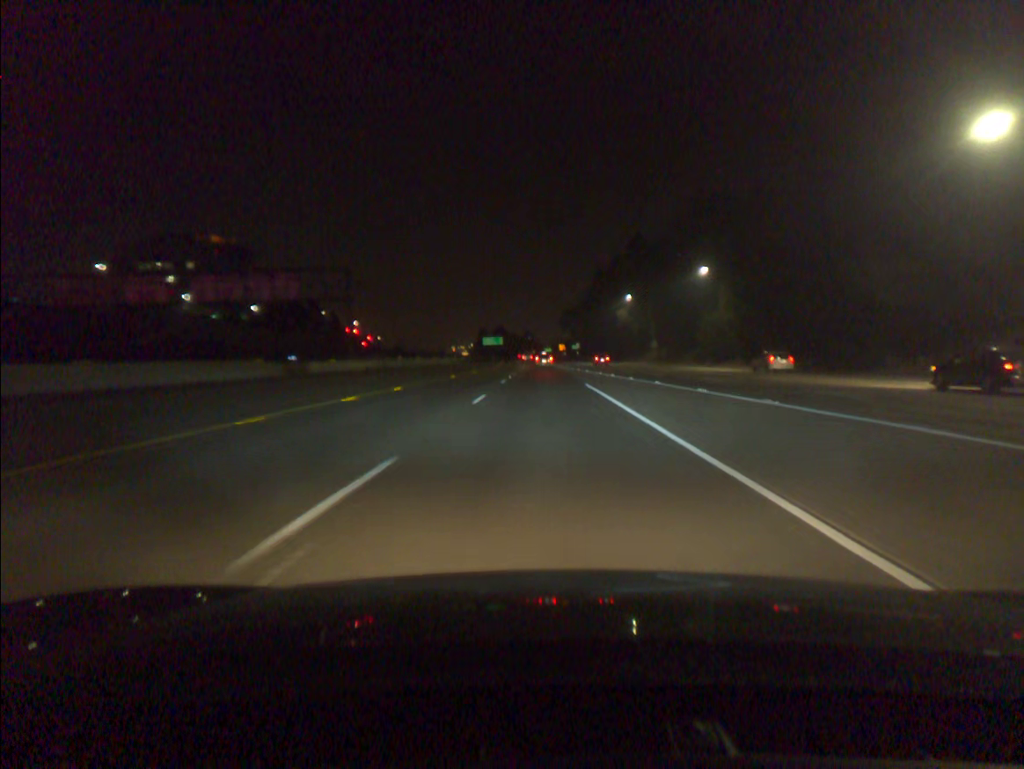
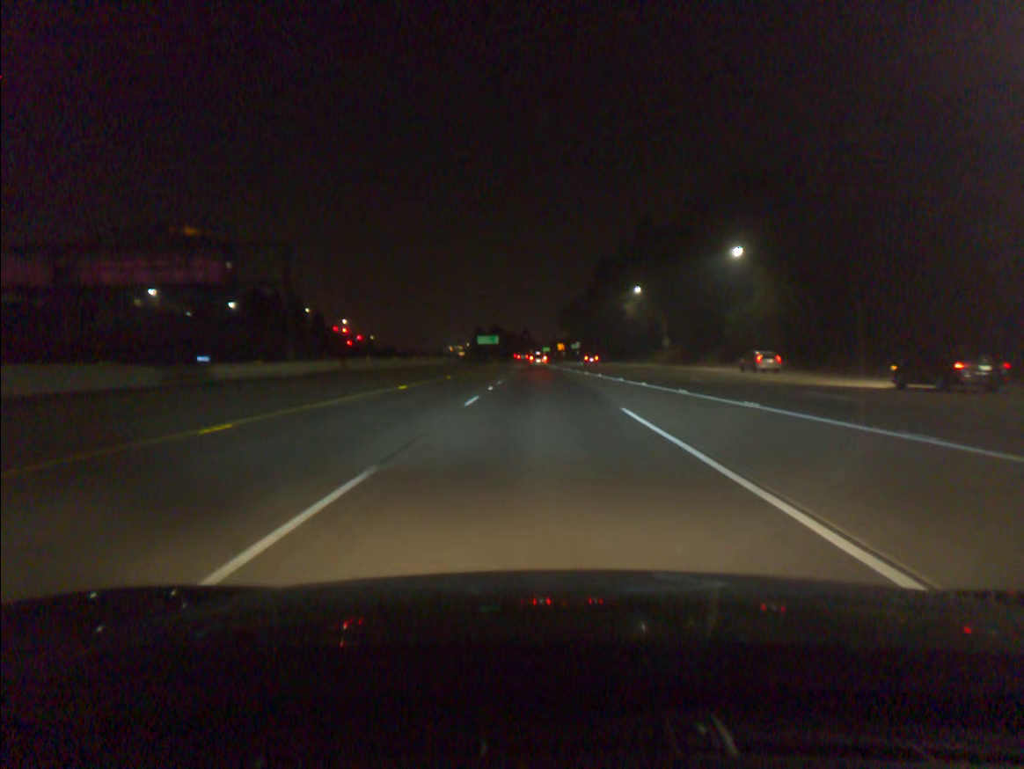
(0.0, +15.6) m; 0°
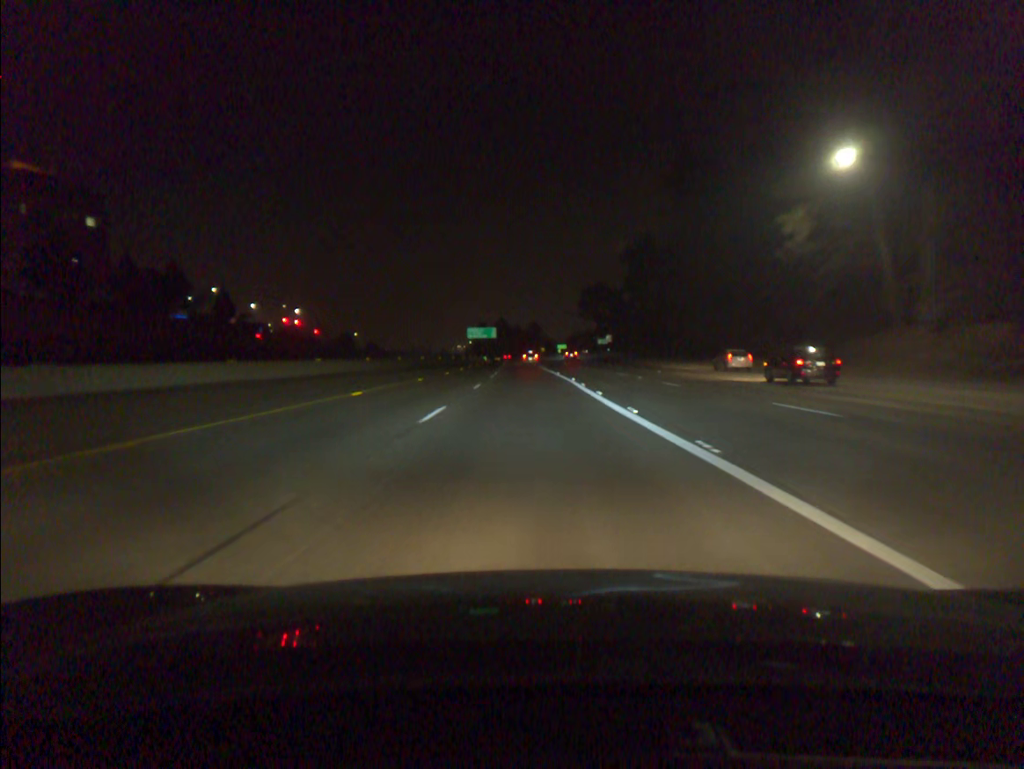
(-0.4, +78.1) m; -1°
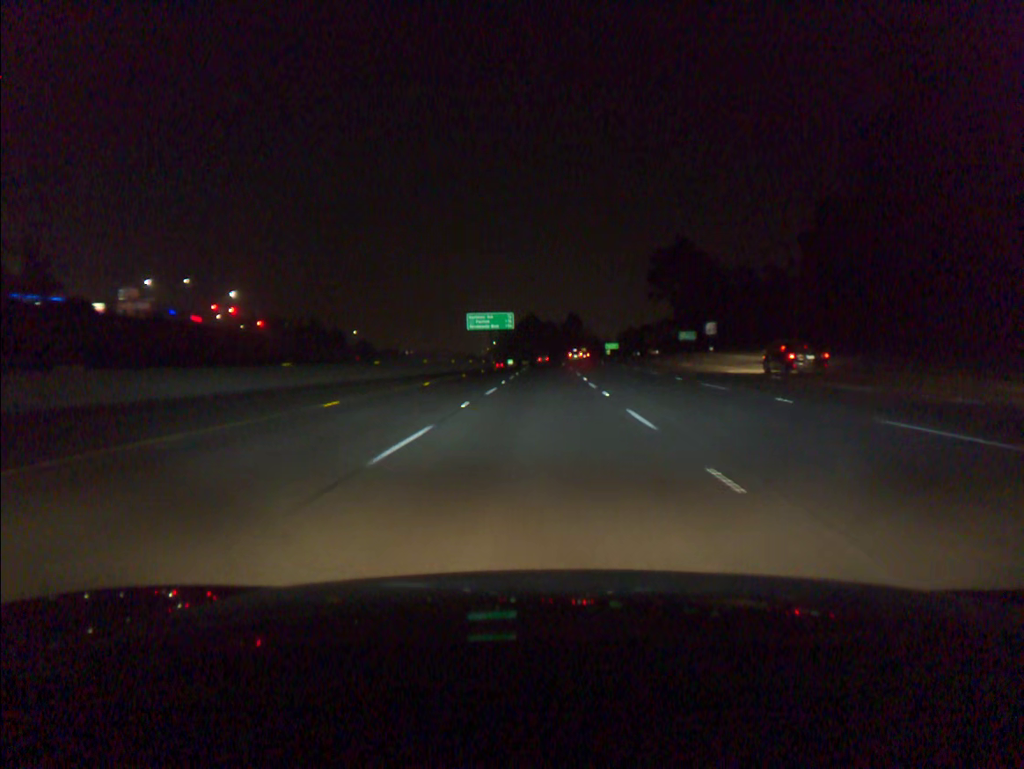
(-2.0, +78.2) m; -2°
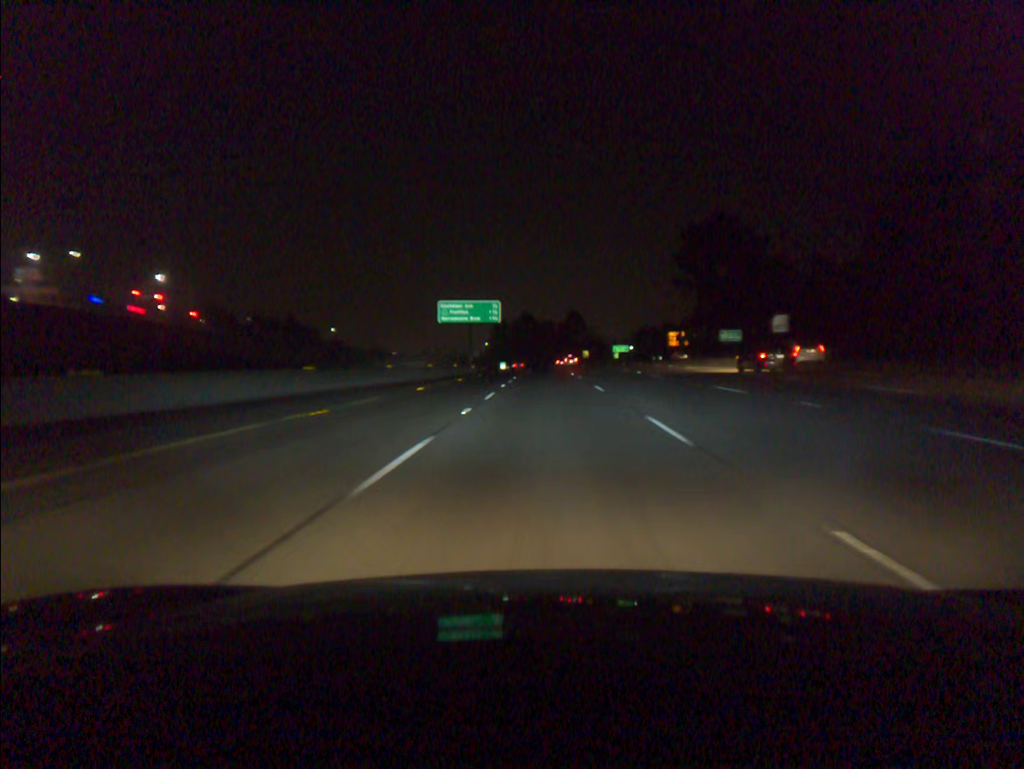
(0.0, +31.2) m; 0°
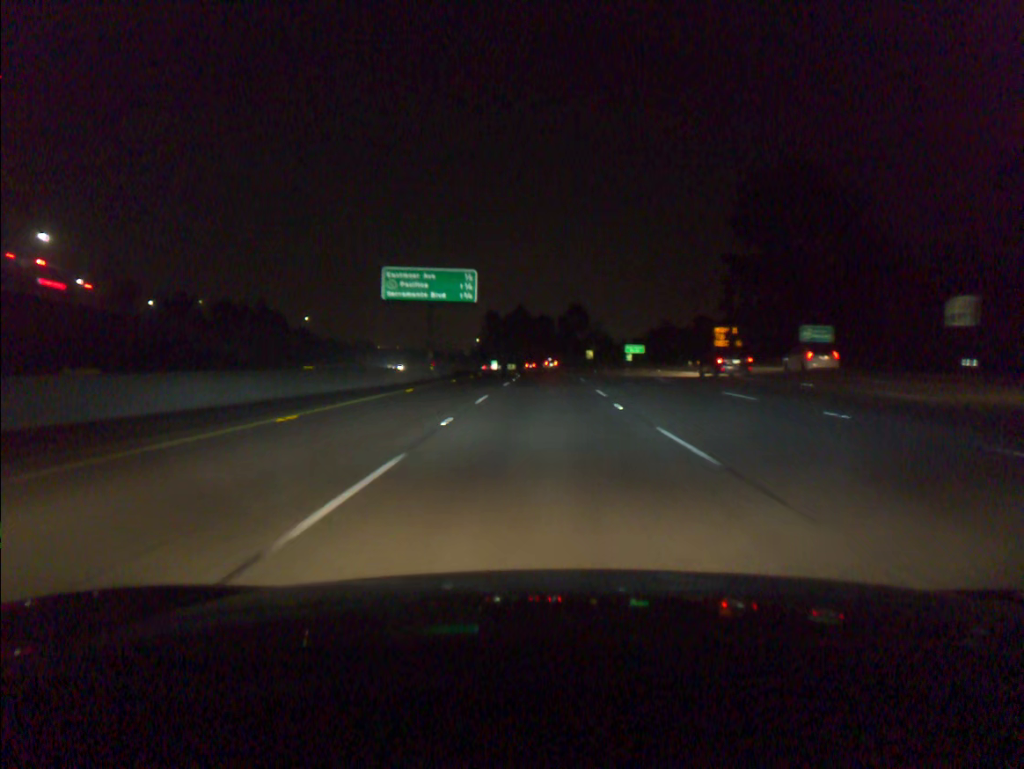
(+0.1, +31.1) m; 0°
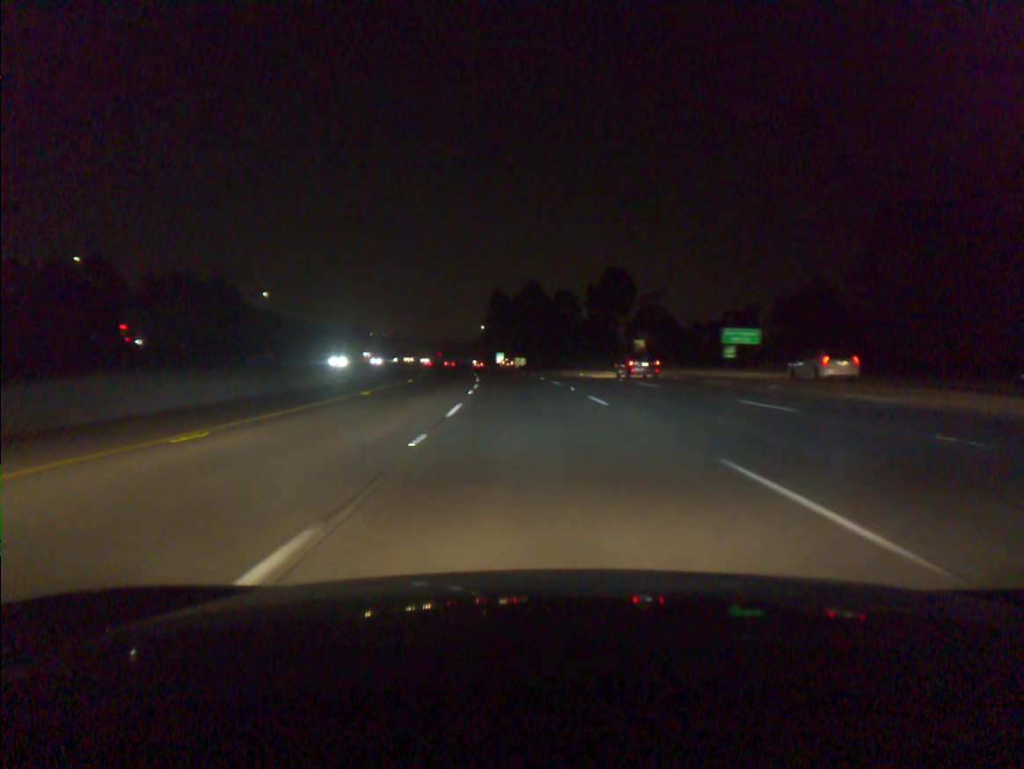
(-0.2, +62.2) m; -1°
